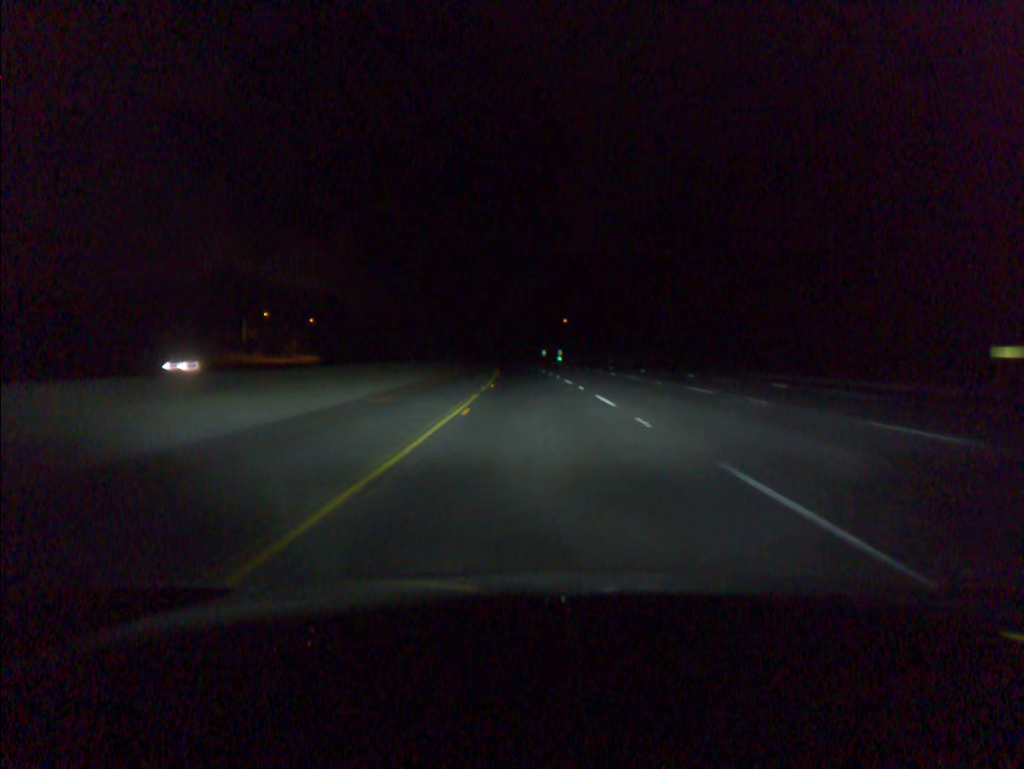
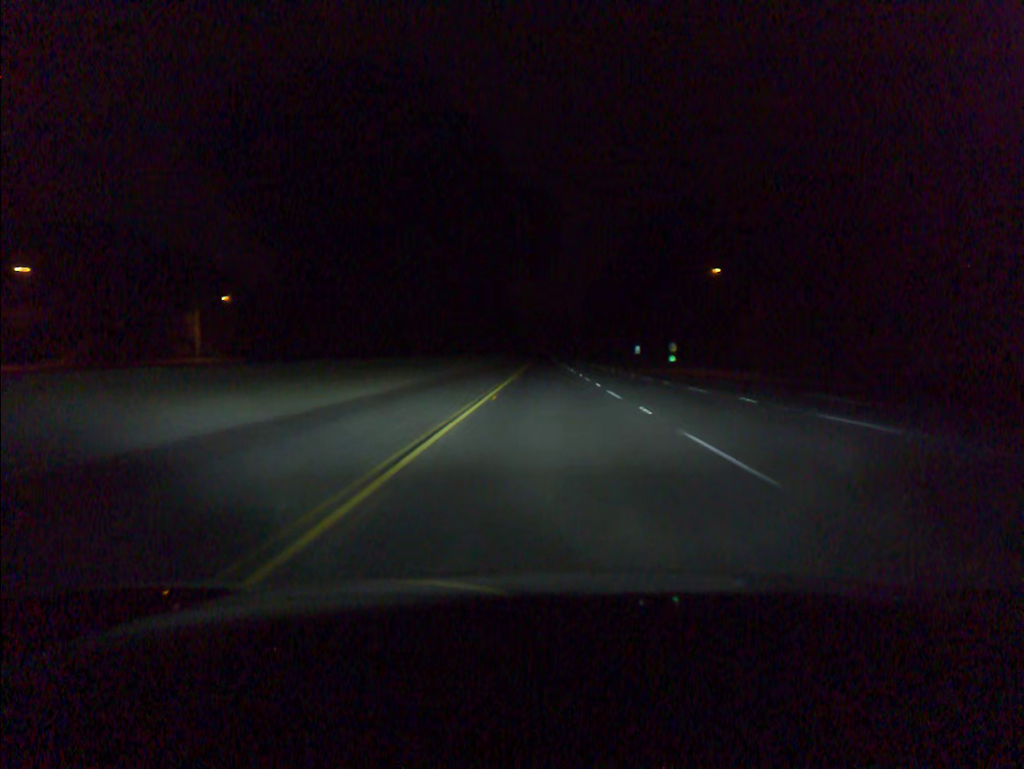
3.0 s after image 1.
(-5.0, +98.0) m; -5°
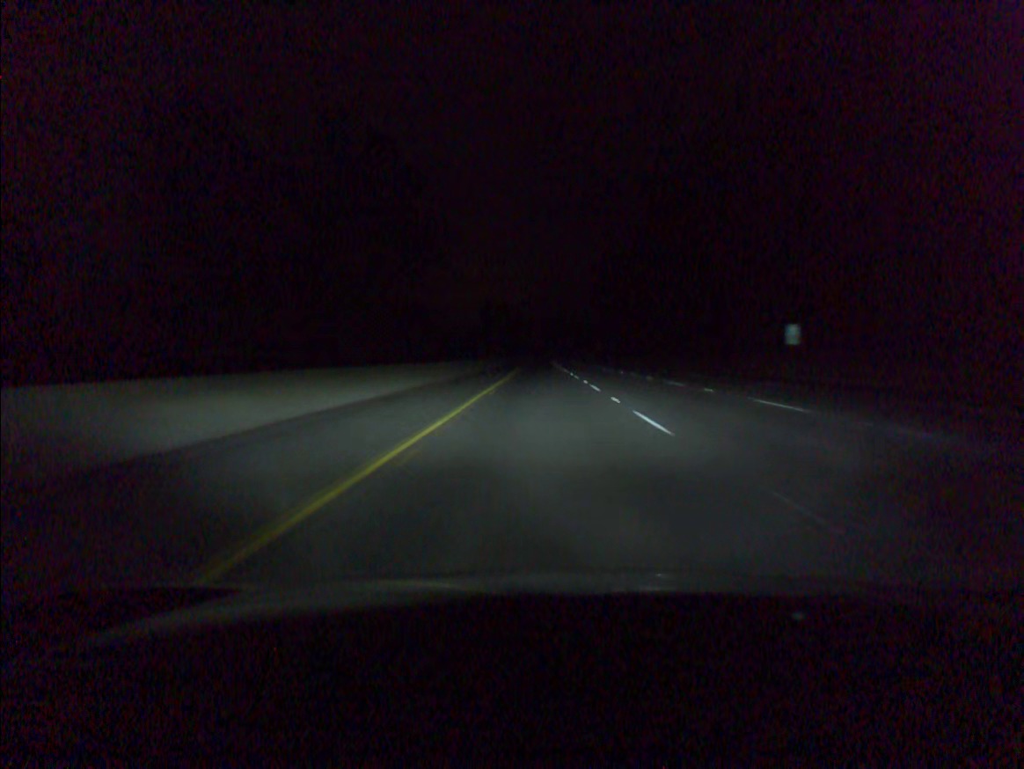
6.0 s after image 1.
(+0.5, +98.3) m; 0°
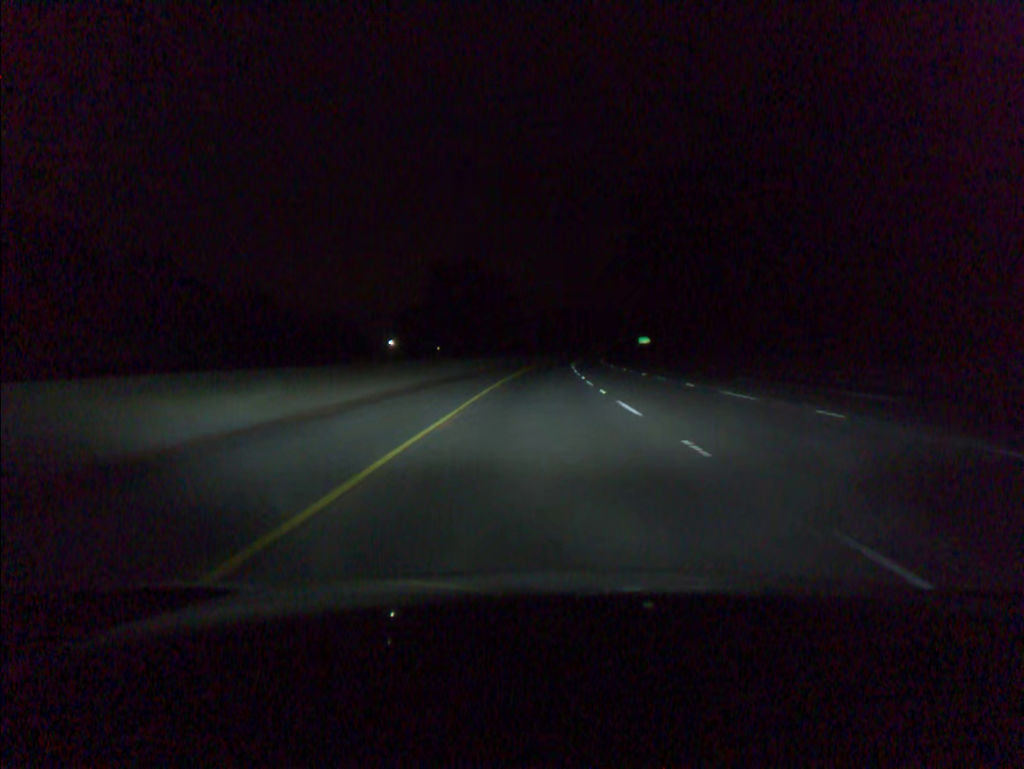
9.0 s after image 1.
(-0.2, +98.2) m; 0°
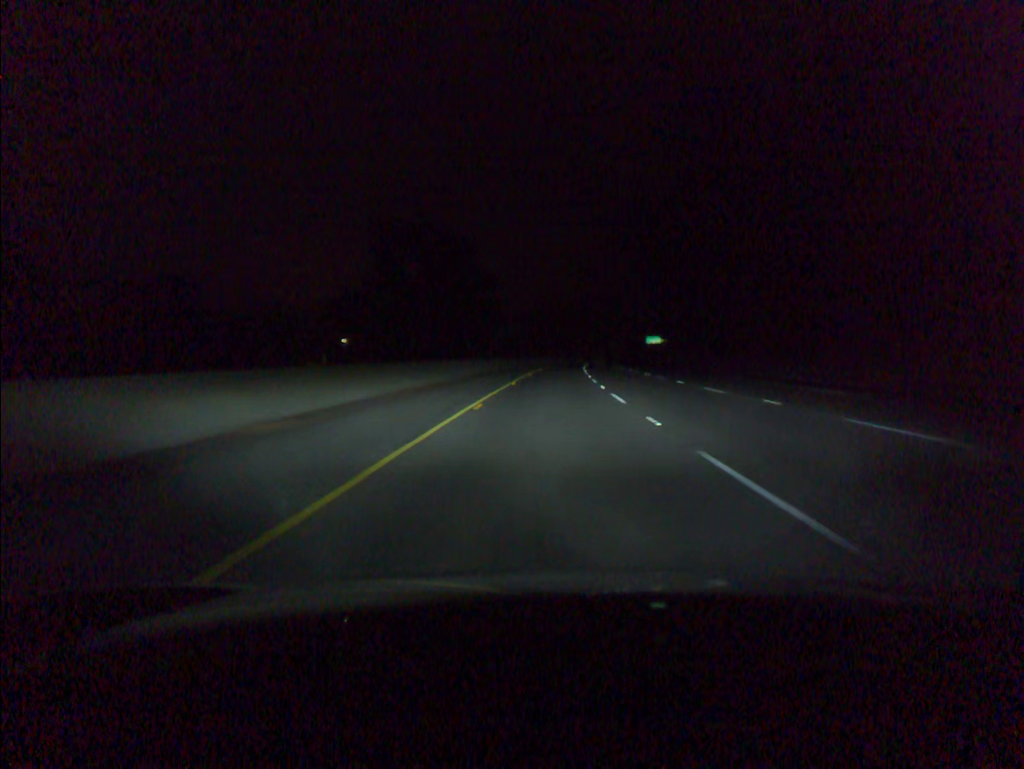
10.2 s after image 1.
(+0.1, +39.3) m; +1°
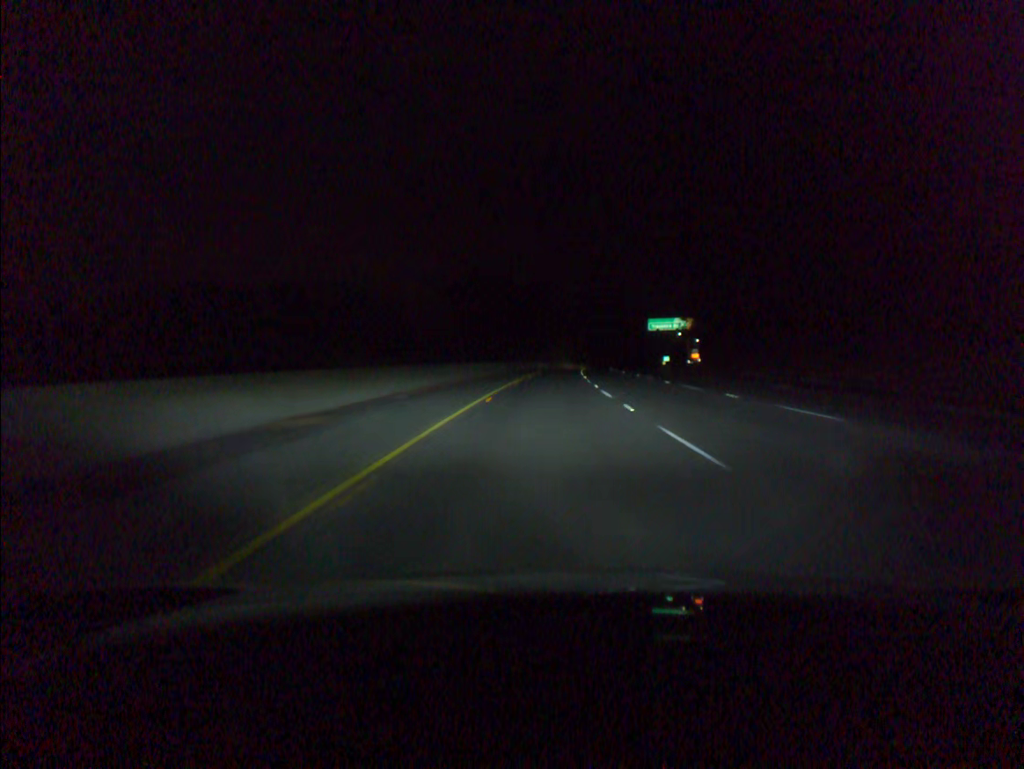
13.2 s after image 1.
(+3.6, +98.2) m; +4°
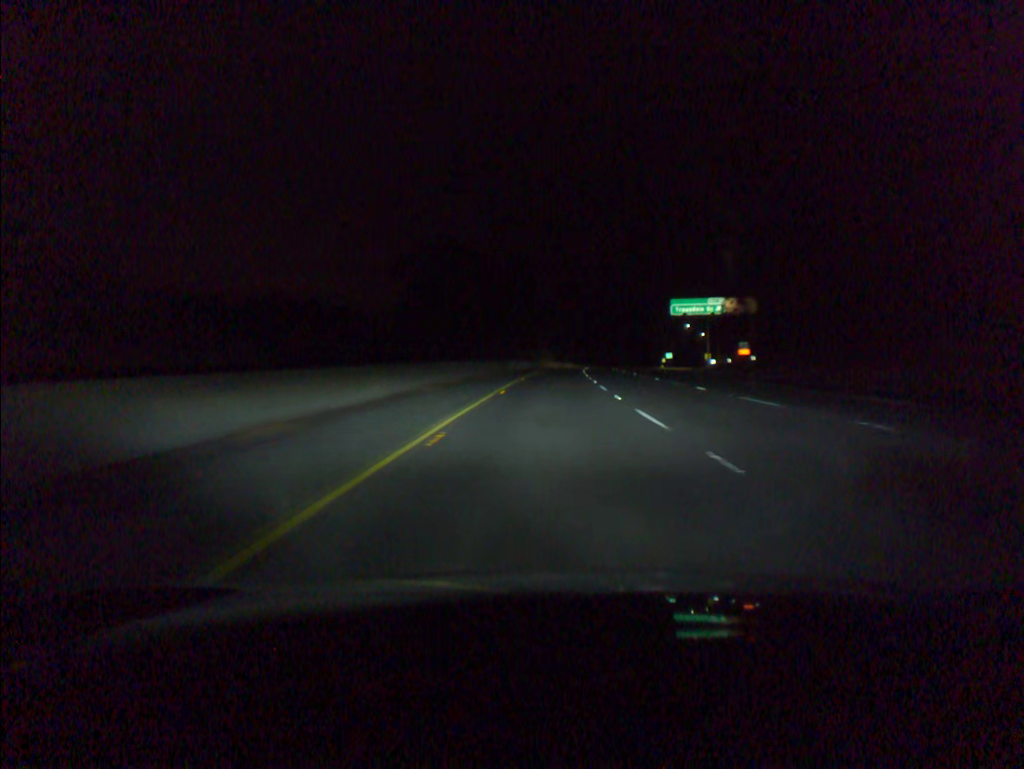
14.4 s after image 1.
(+0.4, +39.4) m; +1°
